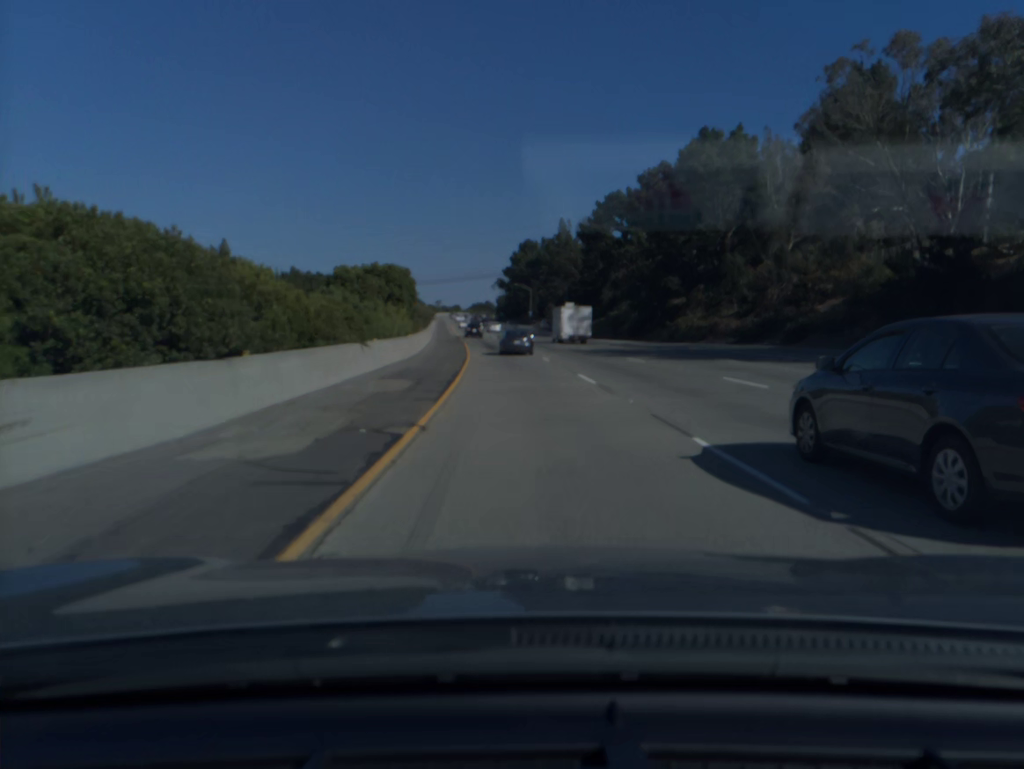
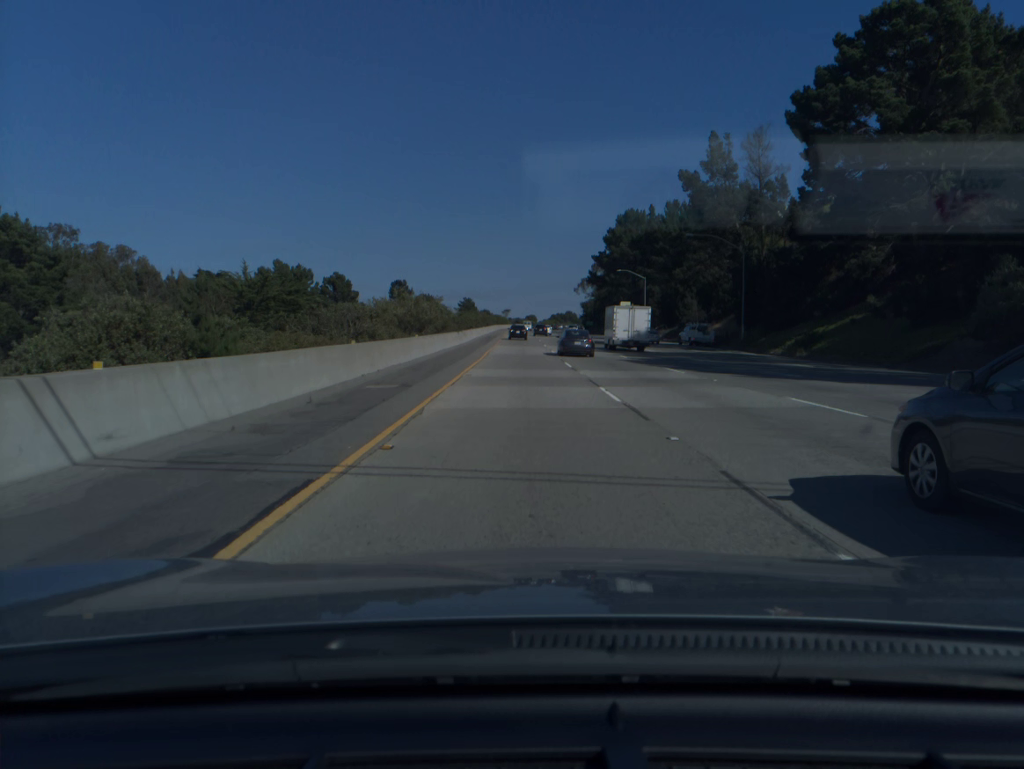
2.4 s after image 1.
(-4.6, +77.6) m; -6°
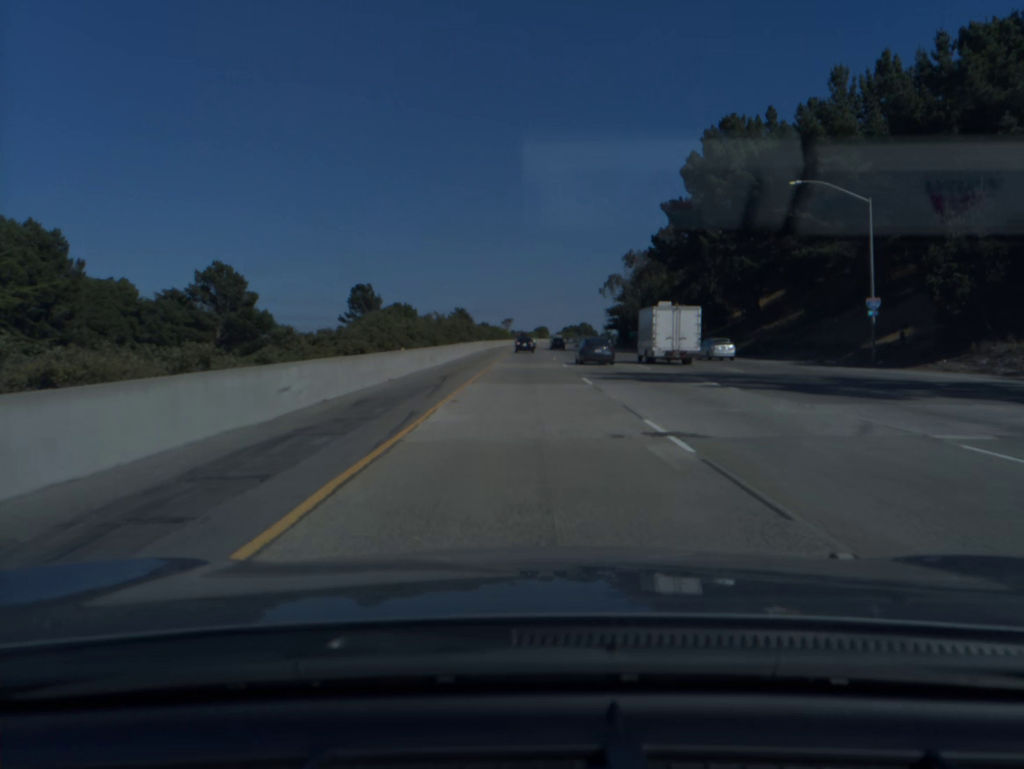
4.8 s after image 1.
(-0.9, +79.4) m; -1°
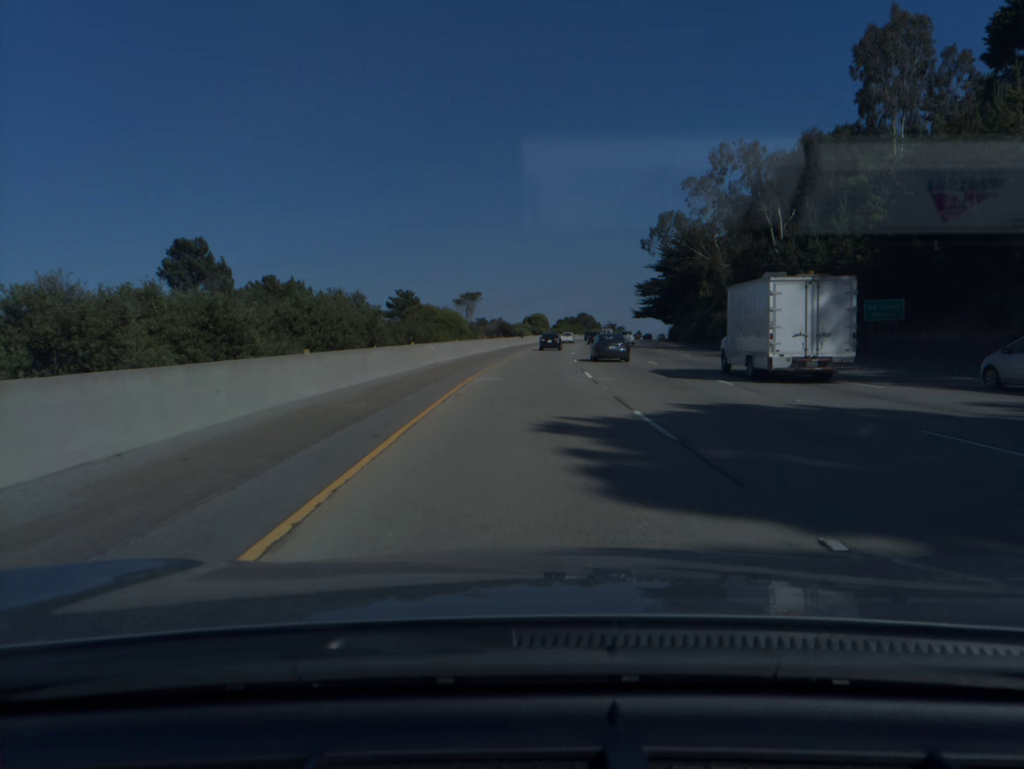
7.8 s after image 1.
(+0.2, +101.2) m; +1°
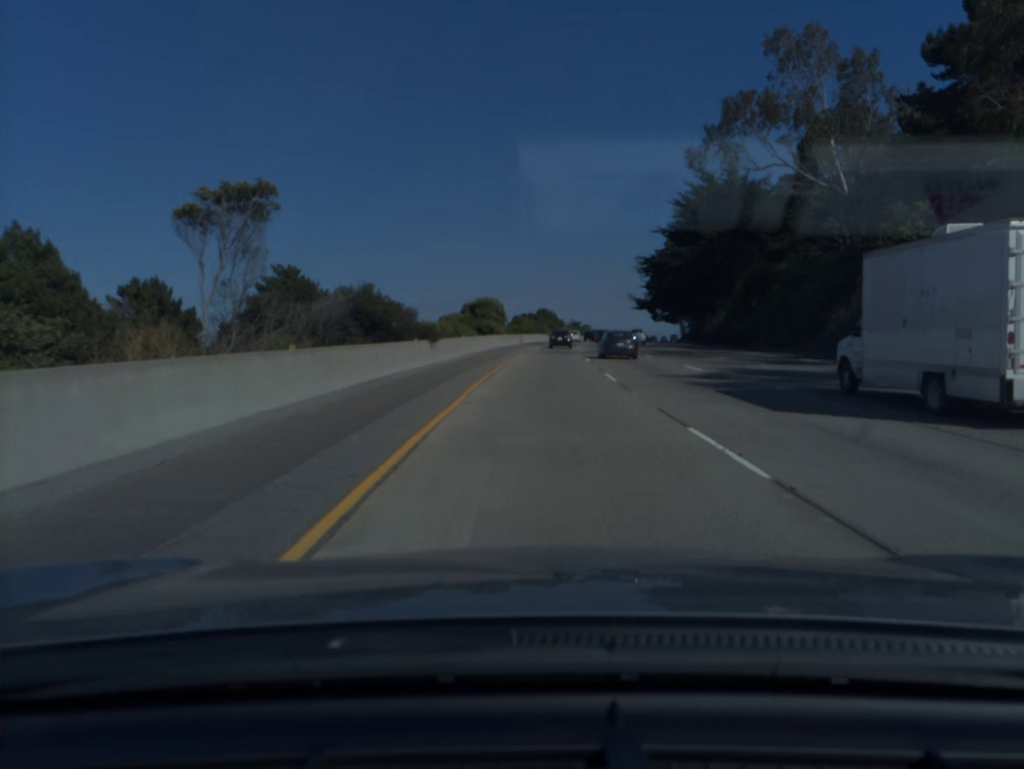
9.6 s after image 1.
(+1.4, +61.3) m; +3°
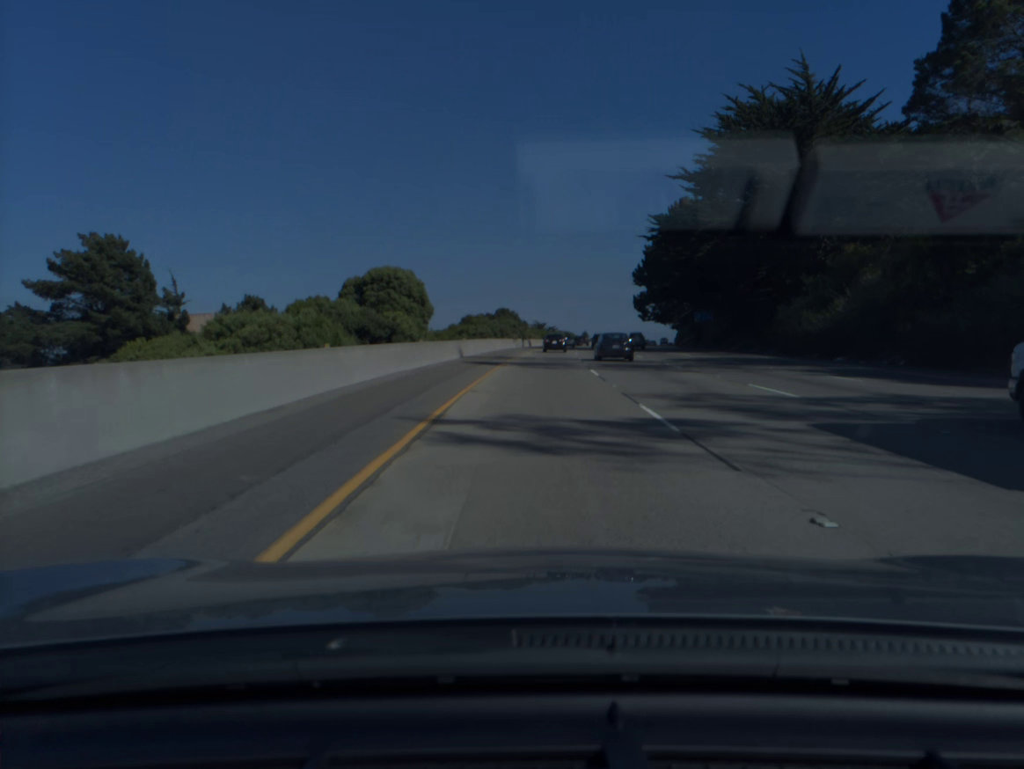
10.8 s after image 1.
(+1.0, +40.4) m; +3°
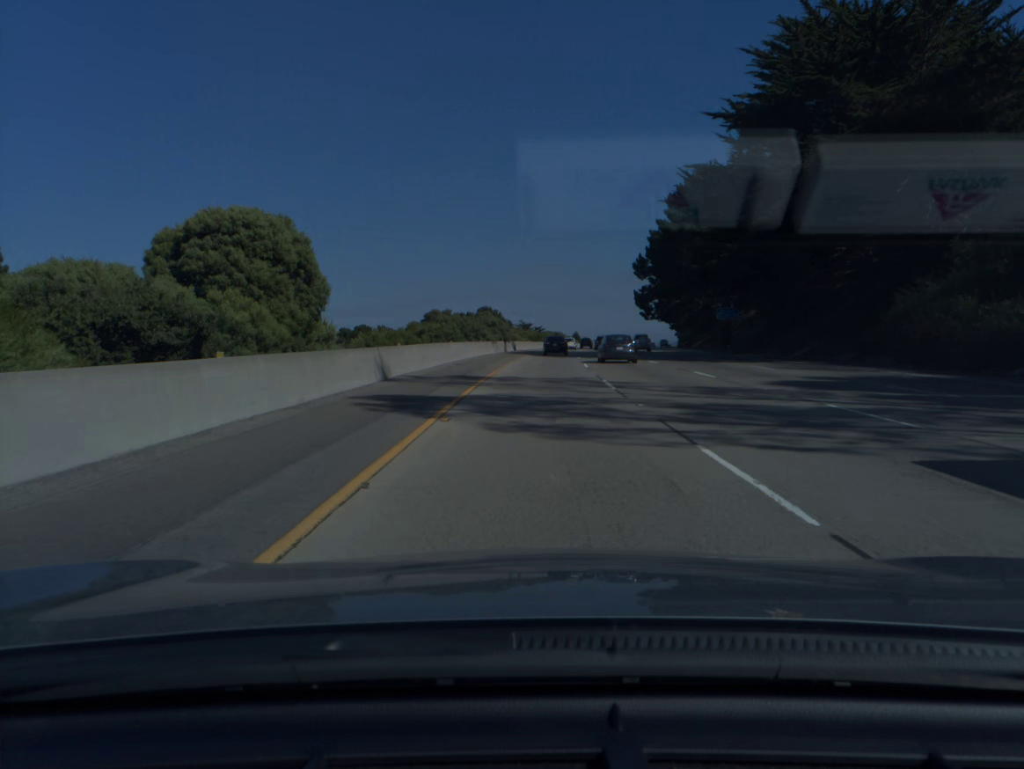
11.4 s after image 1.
(+0.2, +20.1) m; +1°
